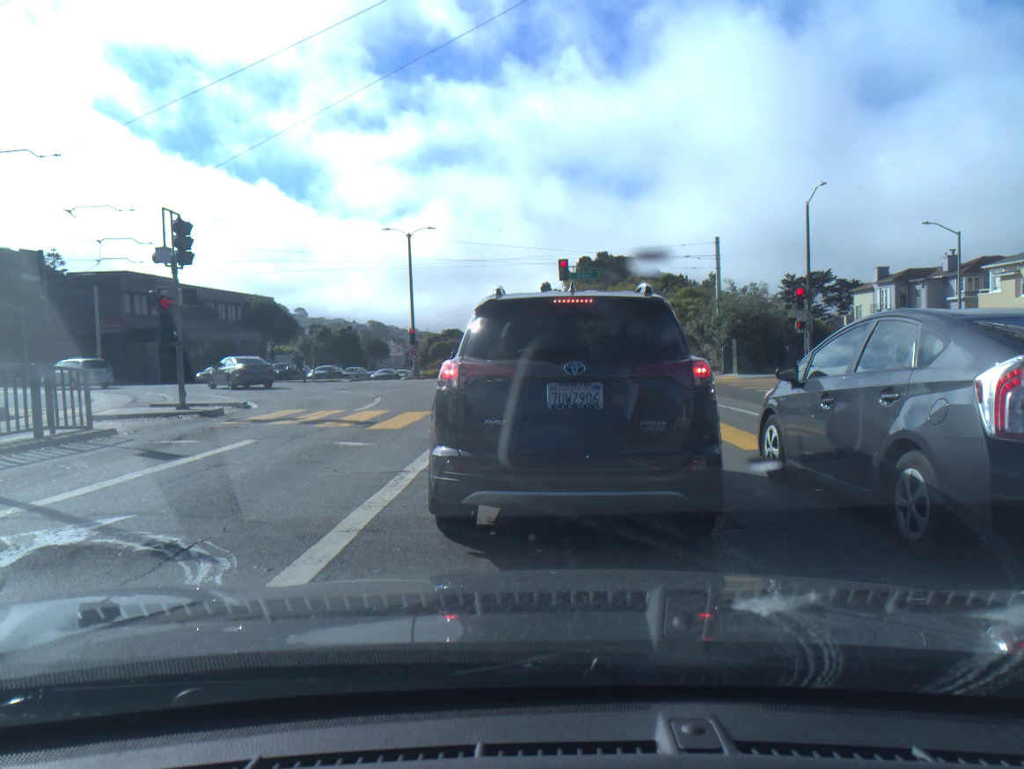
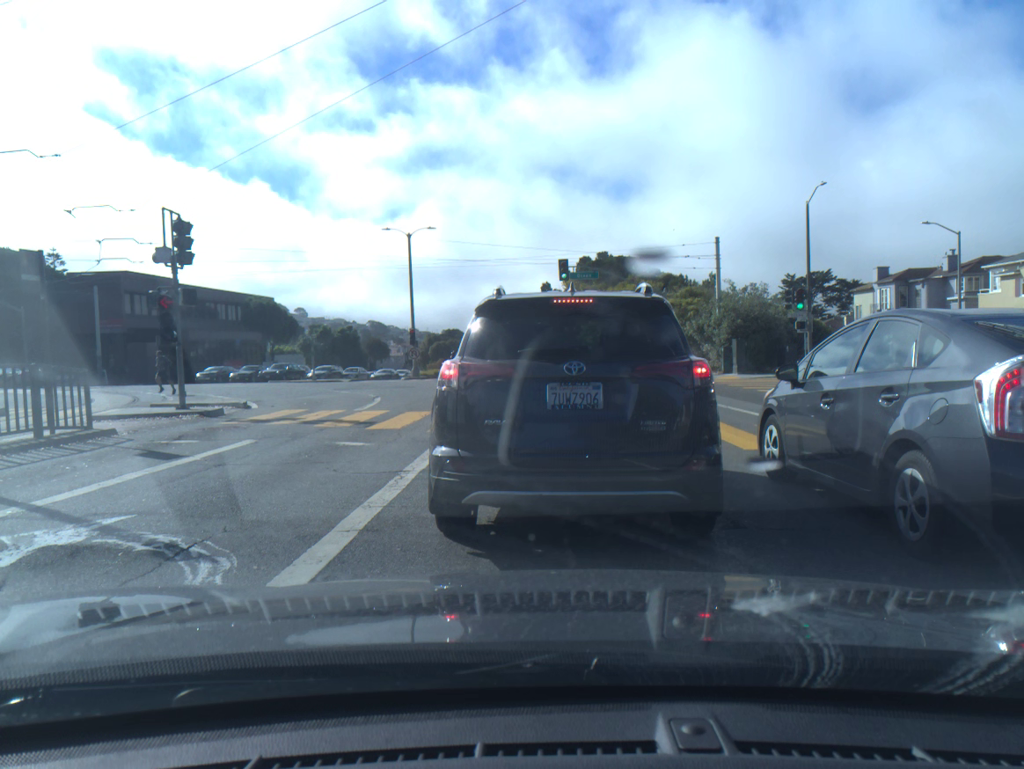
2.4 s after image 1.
(0.0, 0.0) m; 0°
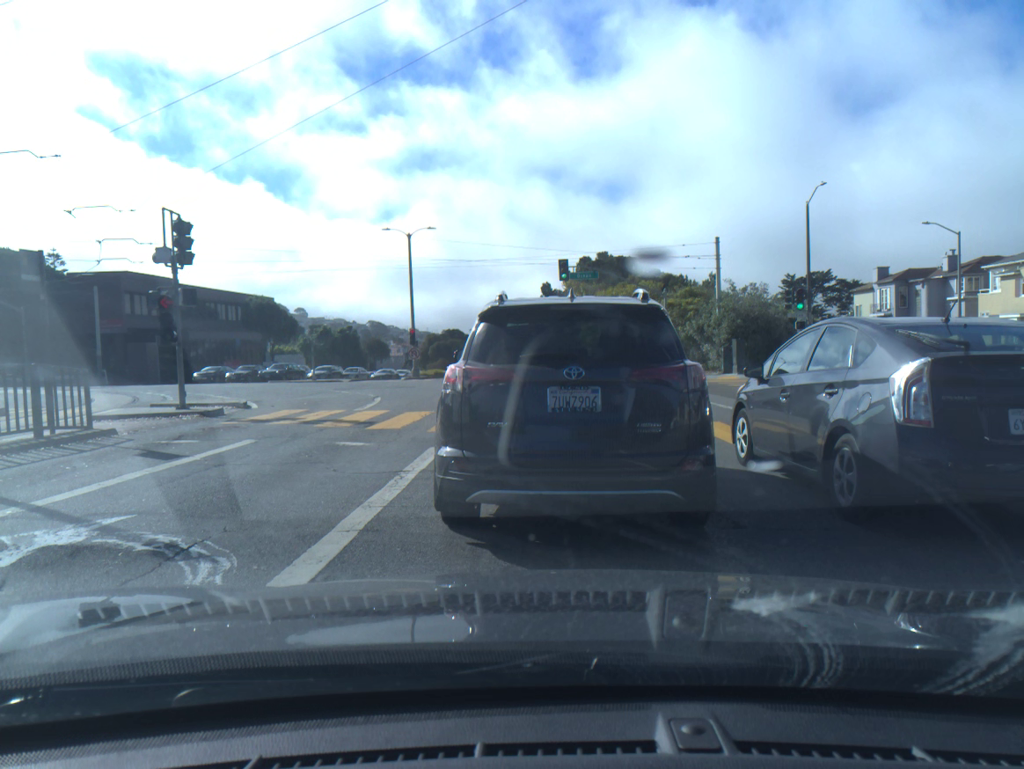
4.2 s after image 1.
(0.0, 0.0) m; 0°
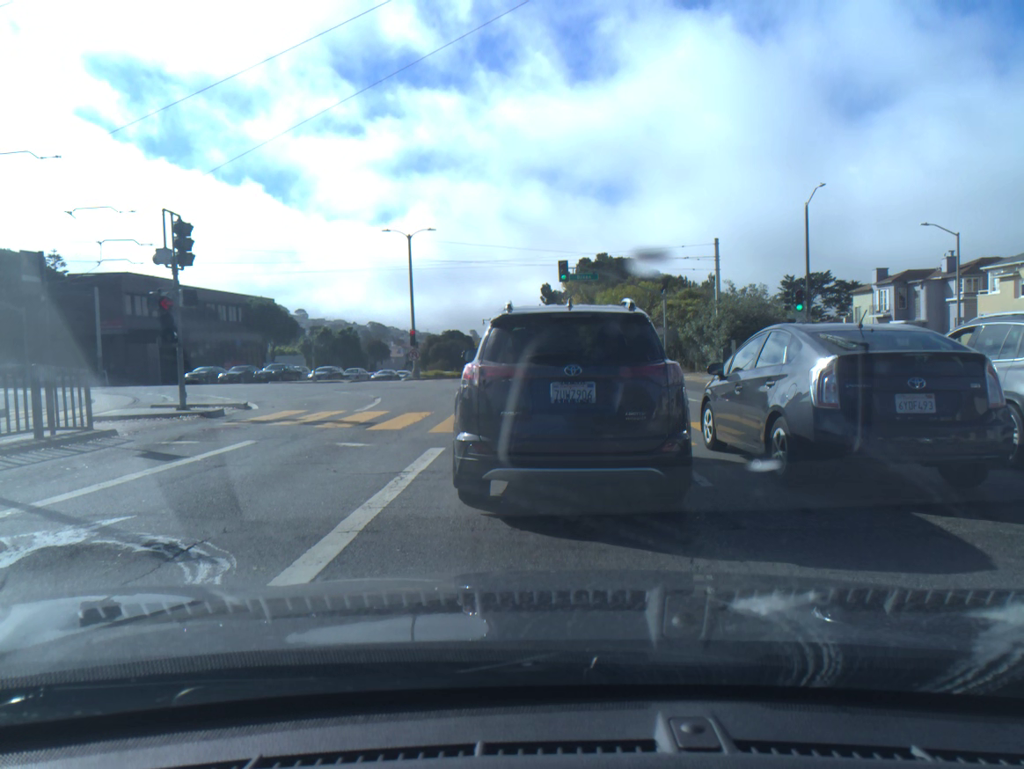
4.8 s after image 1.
(0.0, 0.0) m; 0°
